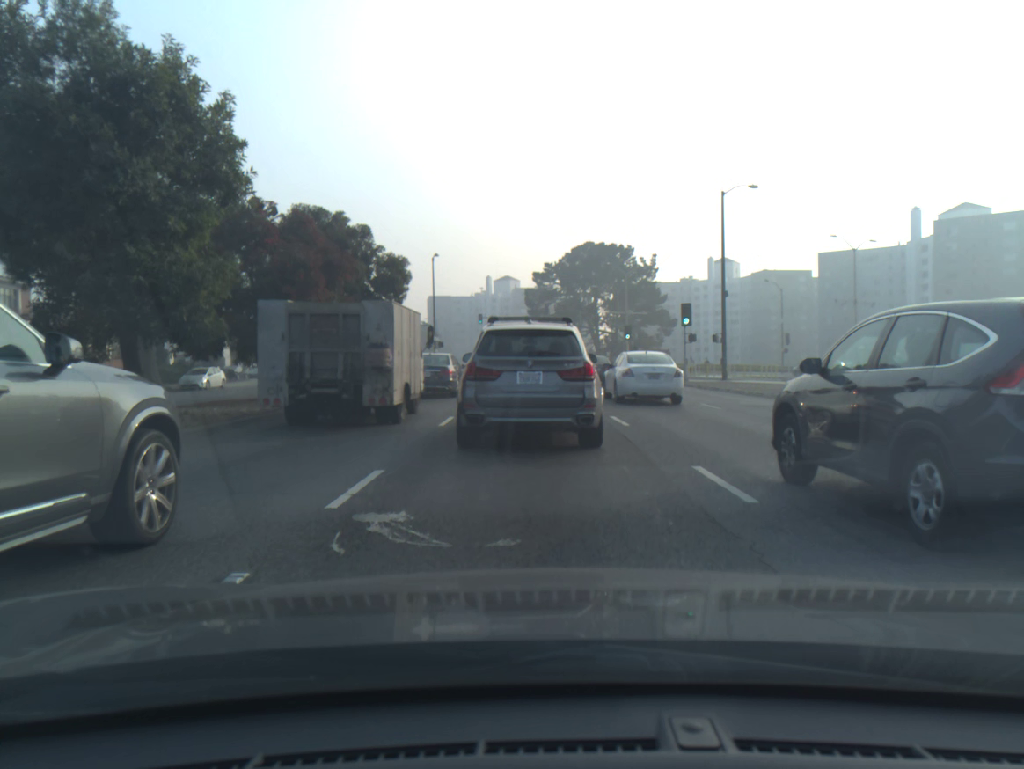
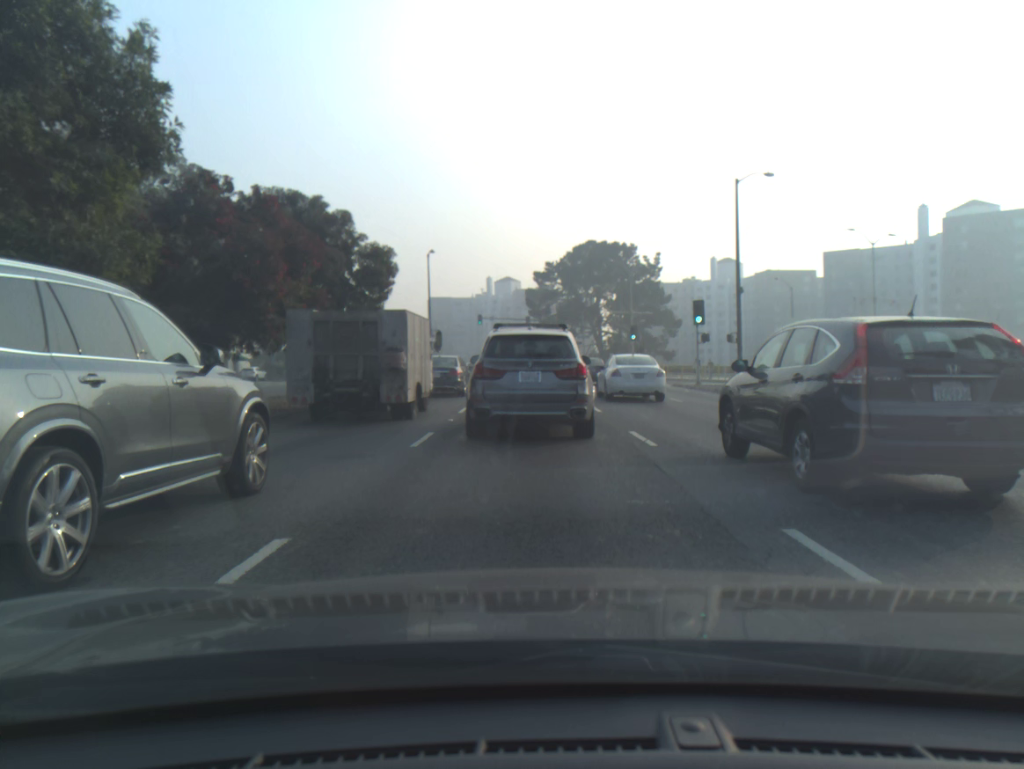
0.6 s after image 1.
(0.0, +3.2) m; 0°
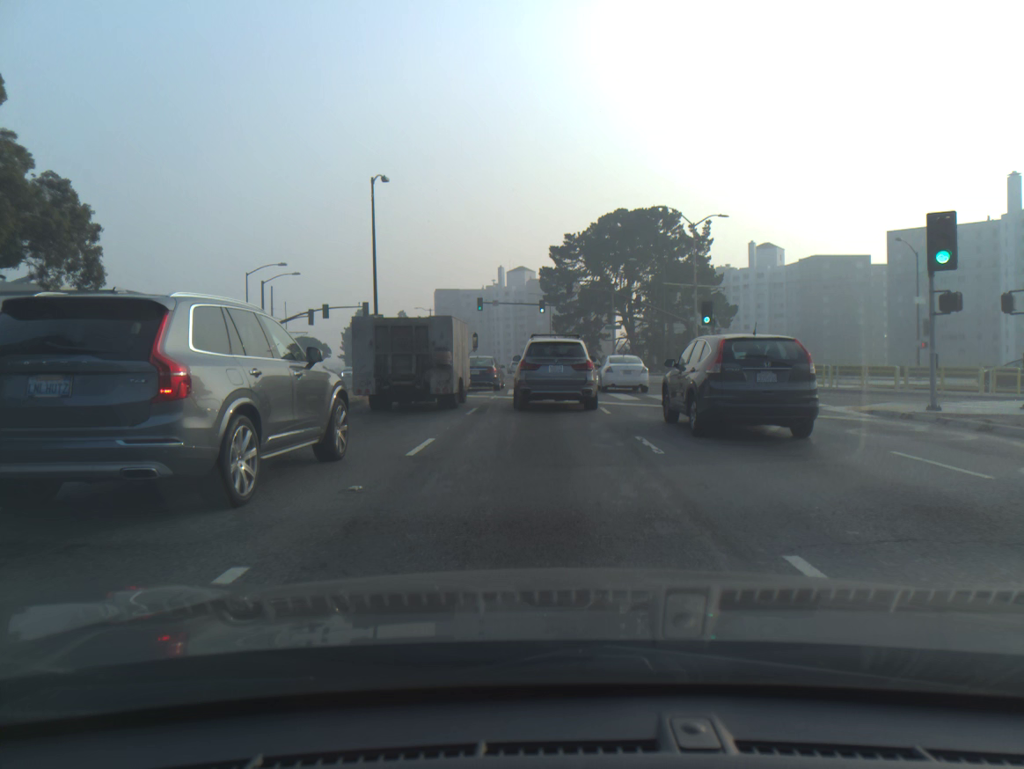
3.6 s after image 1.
(-0.4, +23.3) m; -1°
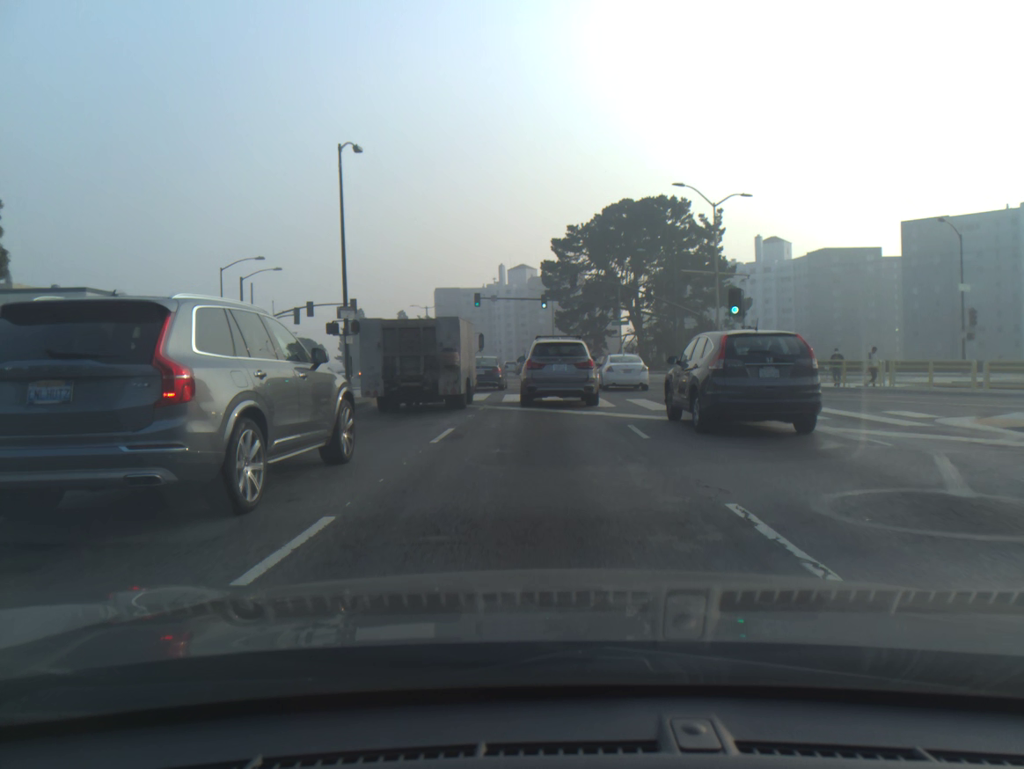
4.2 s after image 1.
(0.0, +5.8) m; 0°
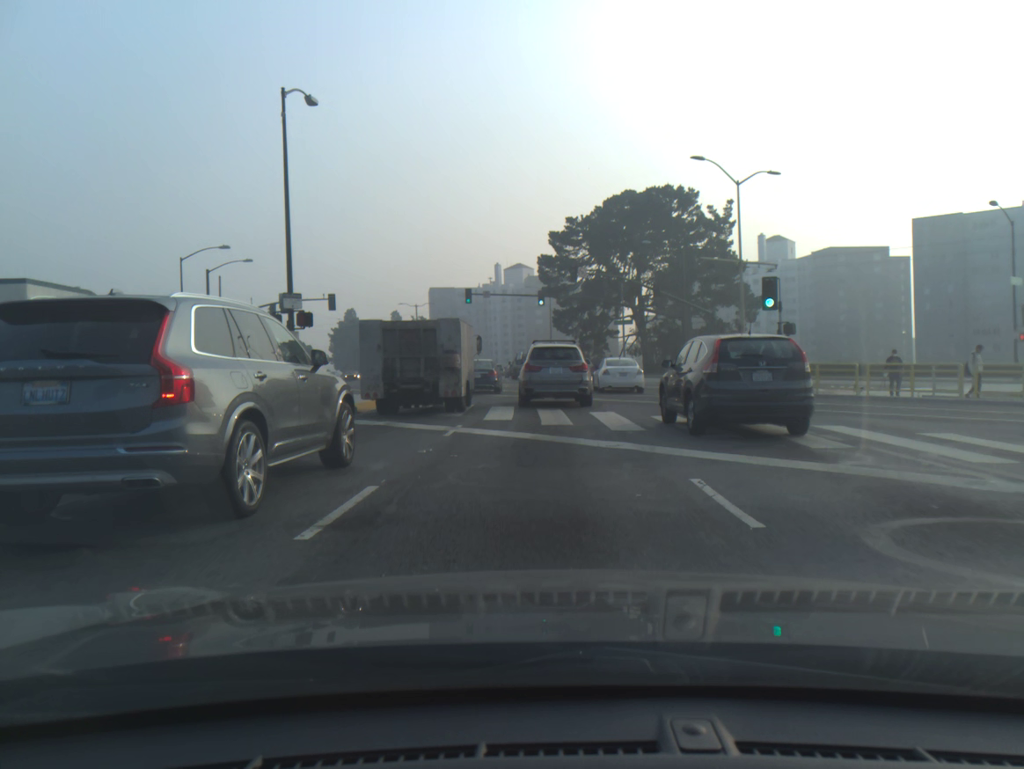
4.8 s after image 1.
(0.0, +6.0) m; 0°
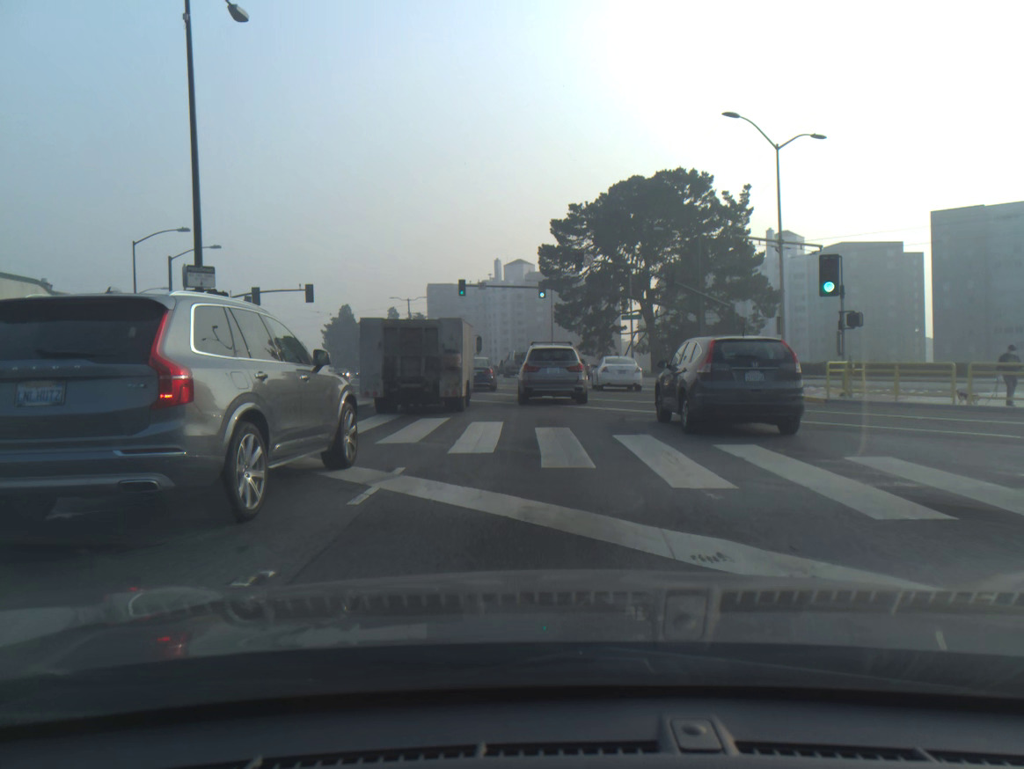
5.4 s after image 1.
(0.0, +6.2) m; 0°
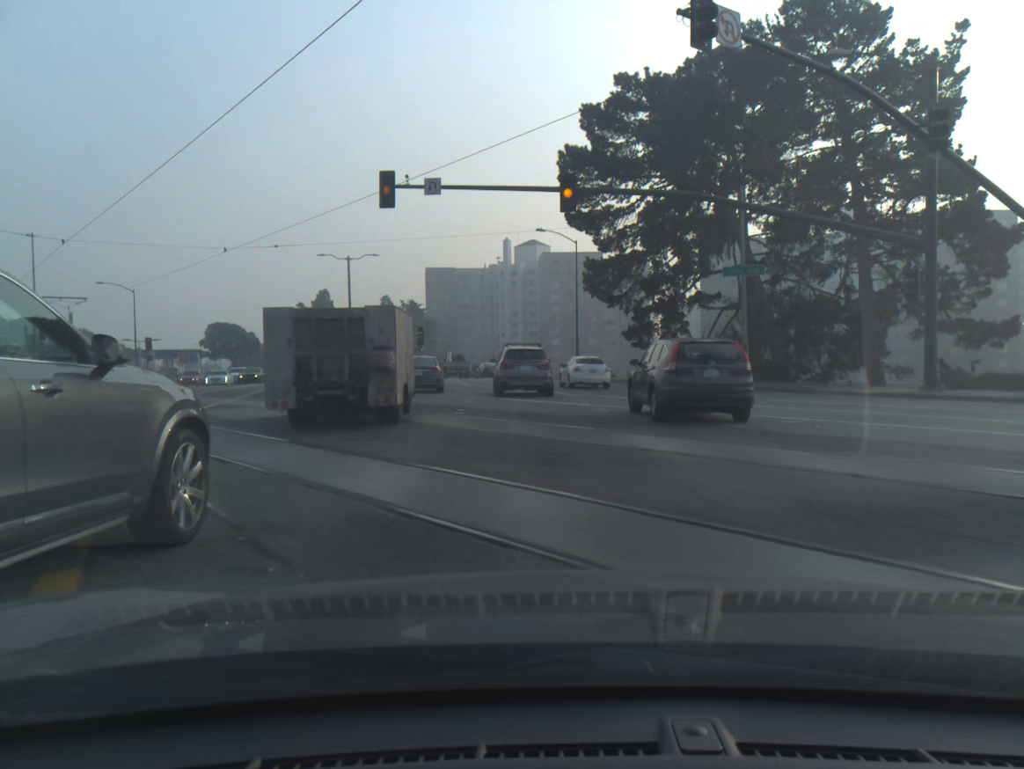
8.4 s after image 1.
(-0.3, +35.0) m; -1°
